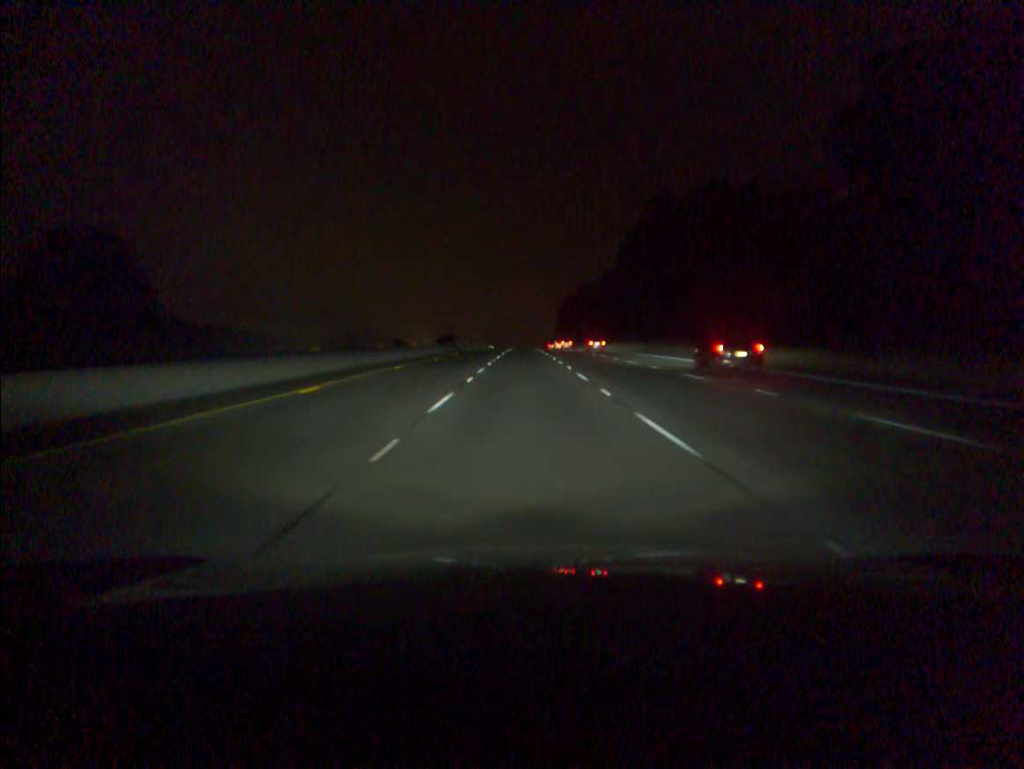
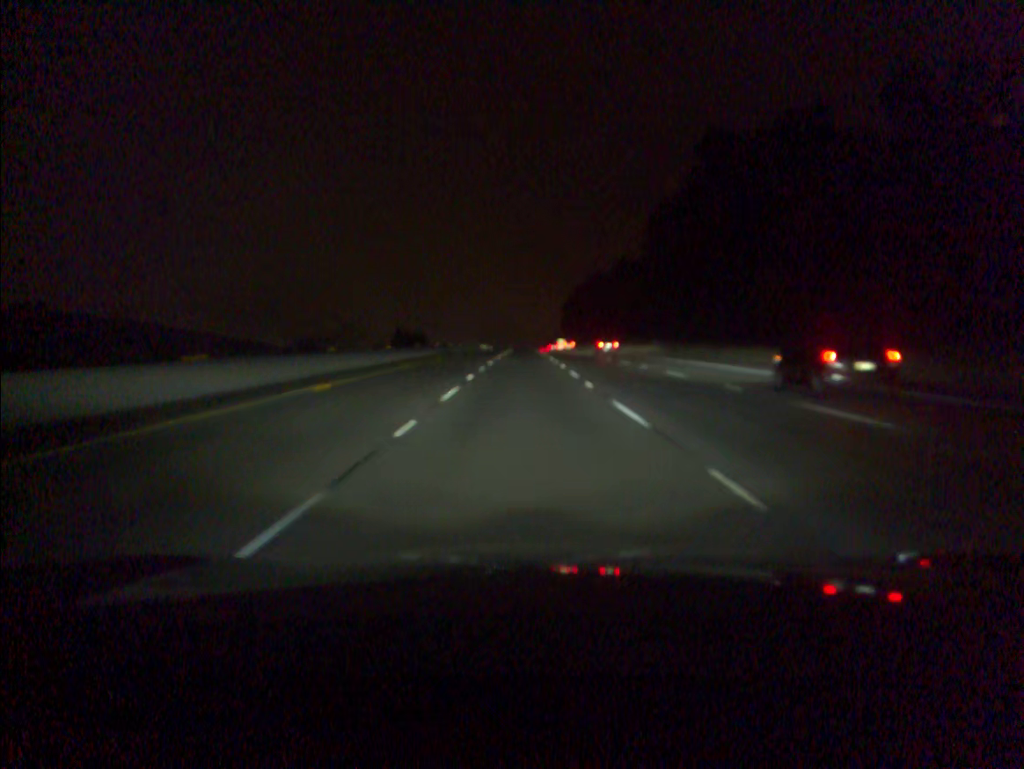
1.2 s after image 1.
(0.0, +41.3) m; 0°
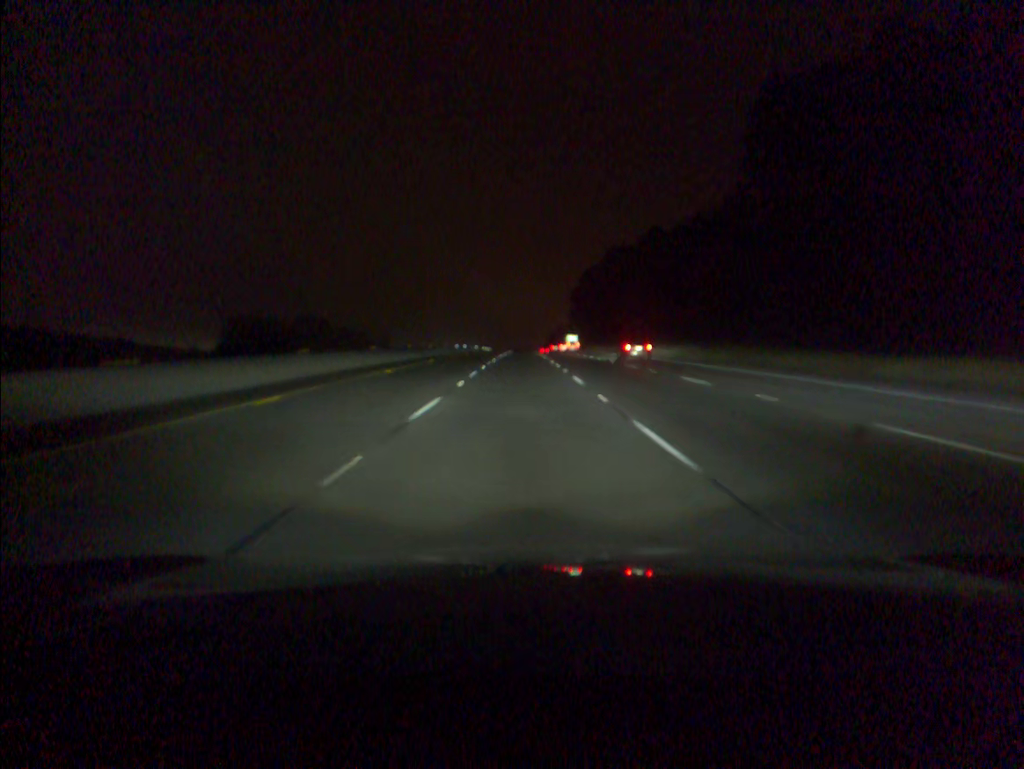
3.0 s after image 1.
(0.0, +62.1) m; 0°
